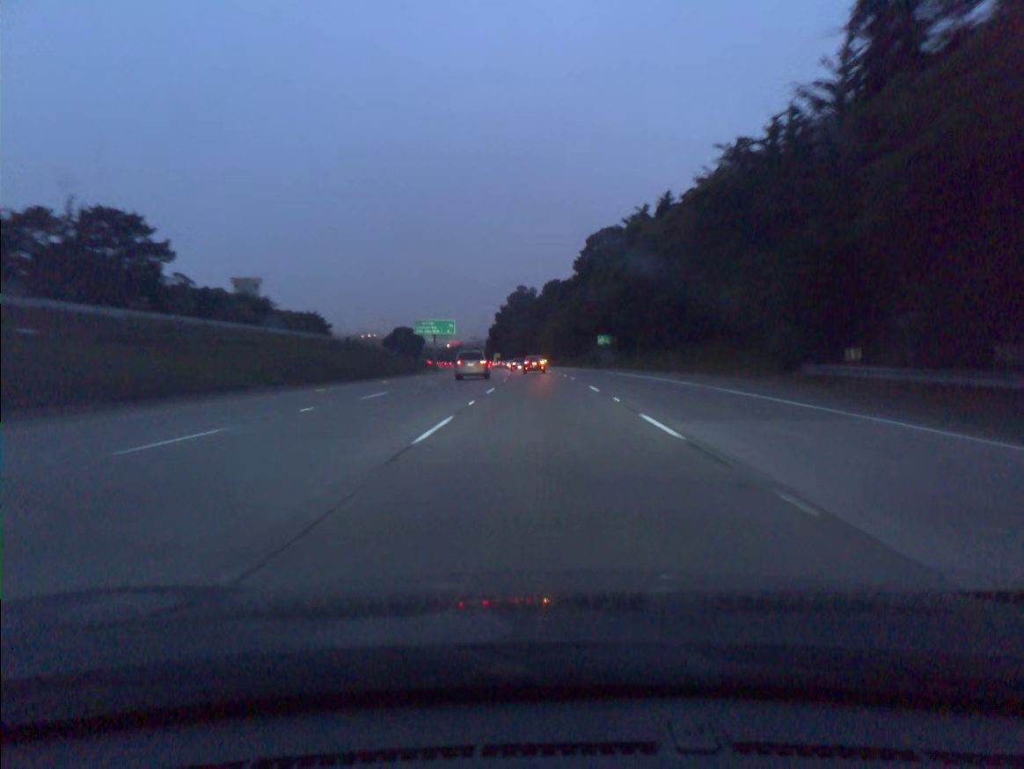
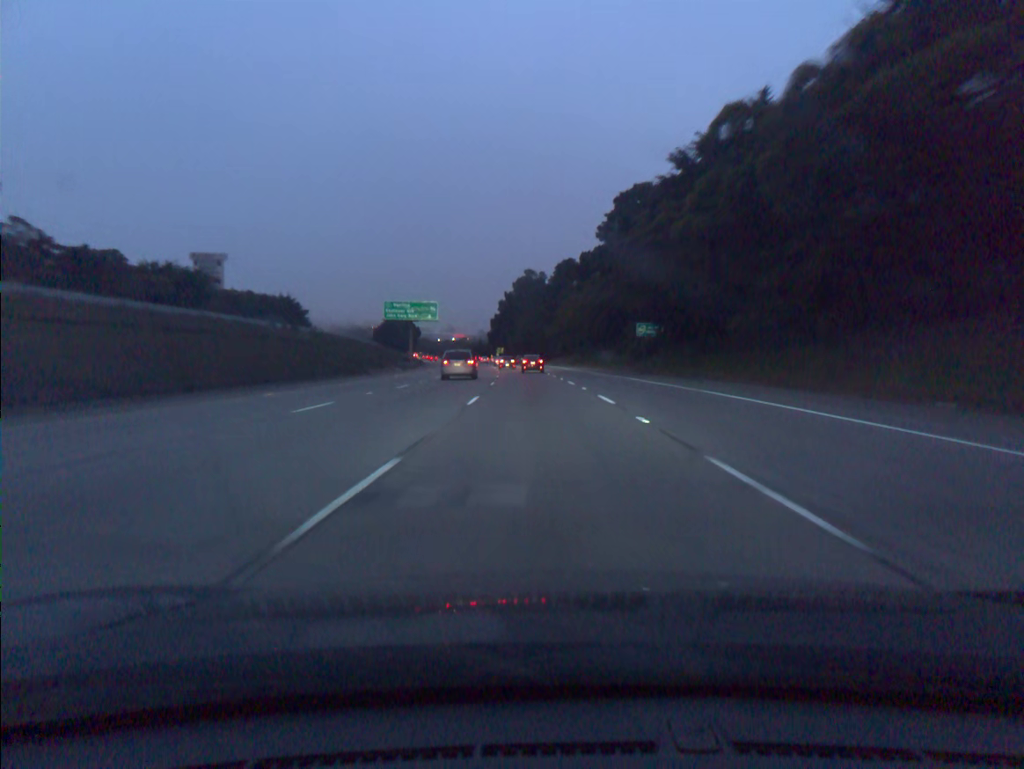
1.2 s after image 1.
(-0.1, +35.0) m; -1°
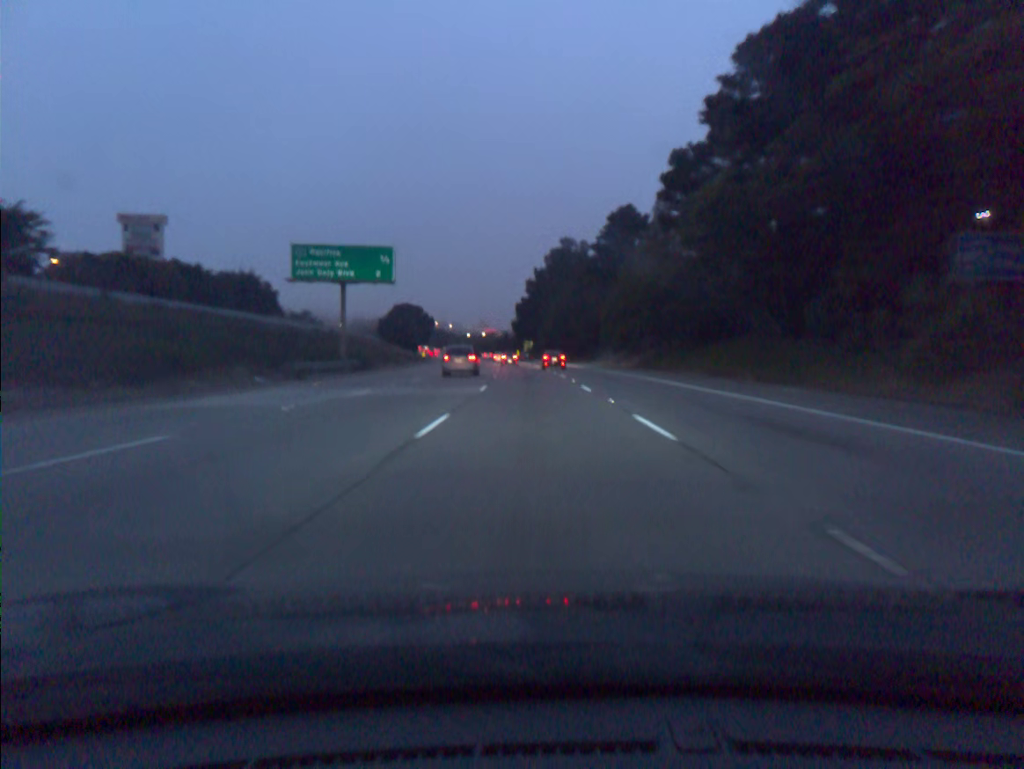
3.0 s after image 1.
(-1.0, +52.4) m; -2°
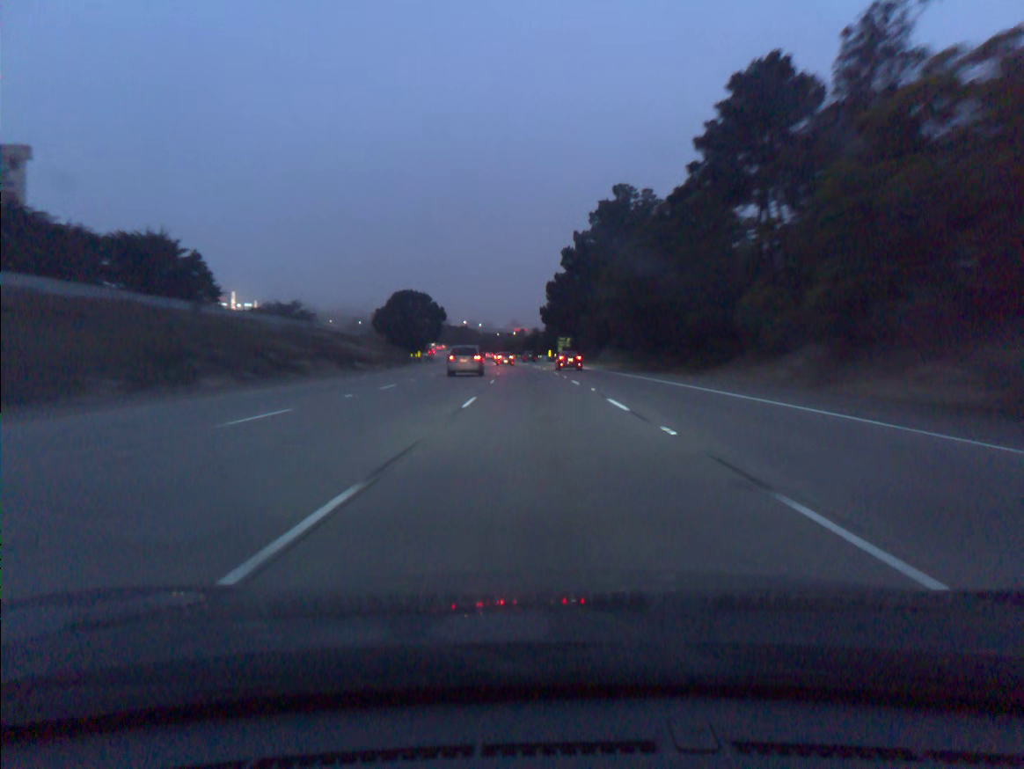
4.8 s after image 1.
(-1.2, +52.3) m; -2°
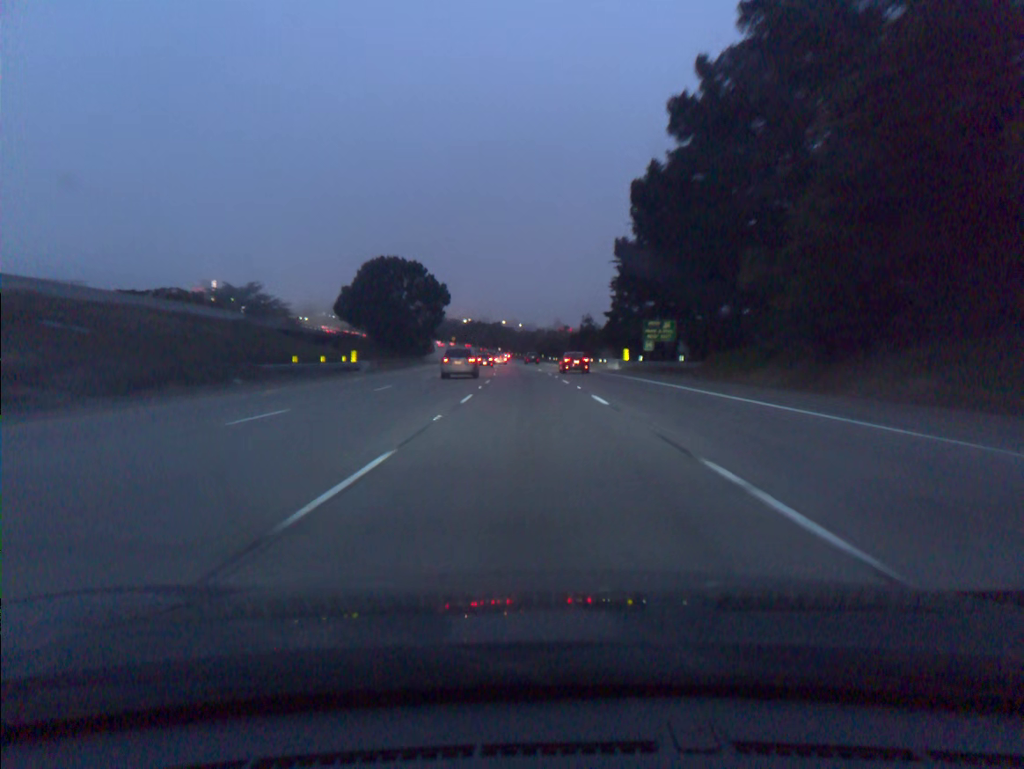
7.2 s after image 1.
(-1.8, +70.5) m; -3°
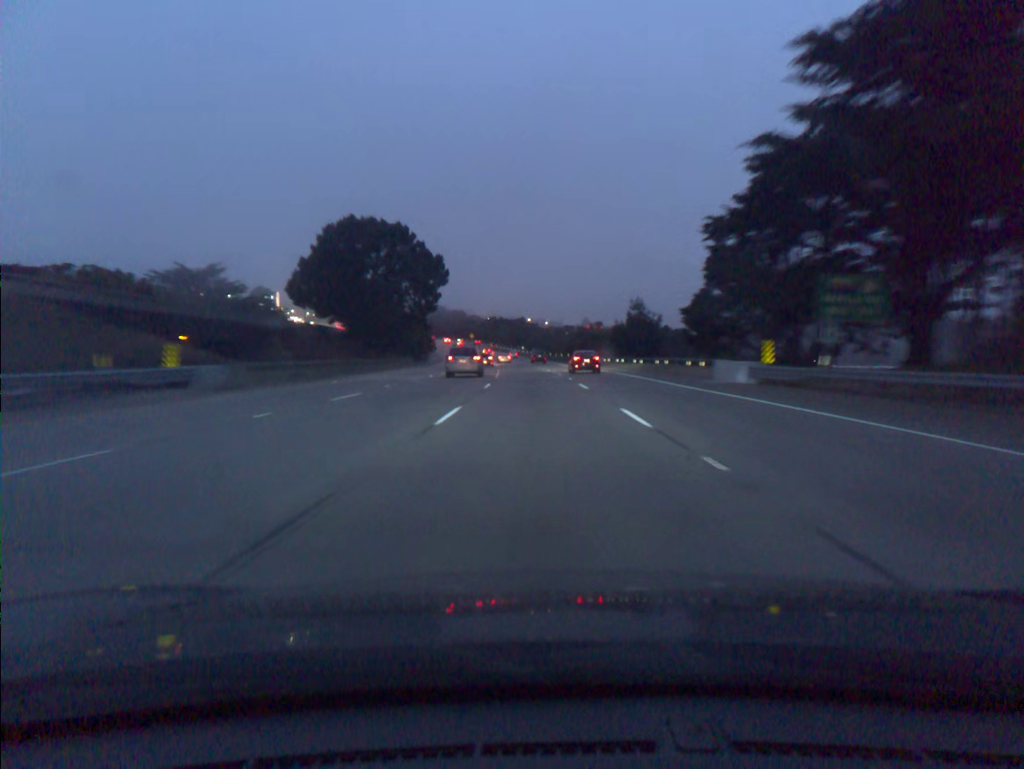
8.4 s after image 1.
(-0.6, +35.9) m; -2°
